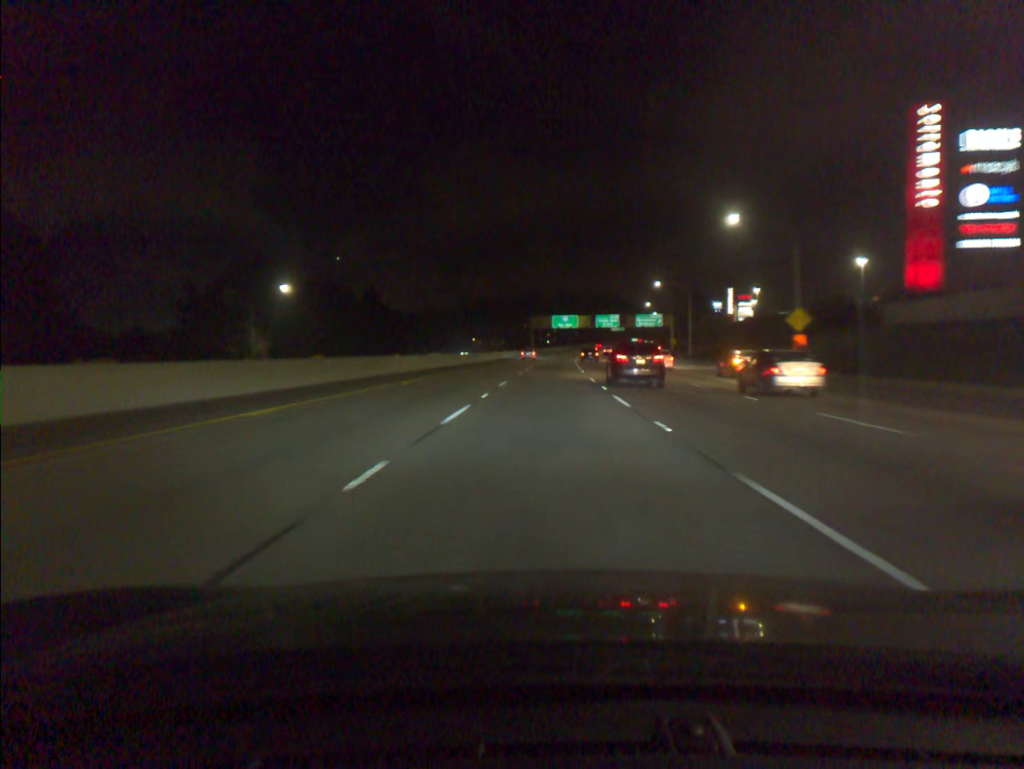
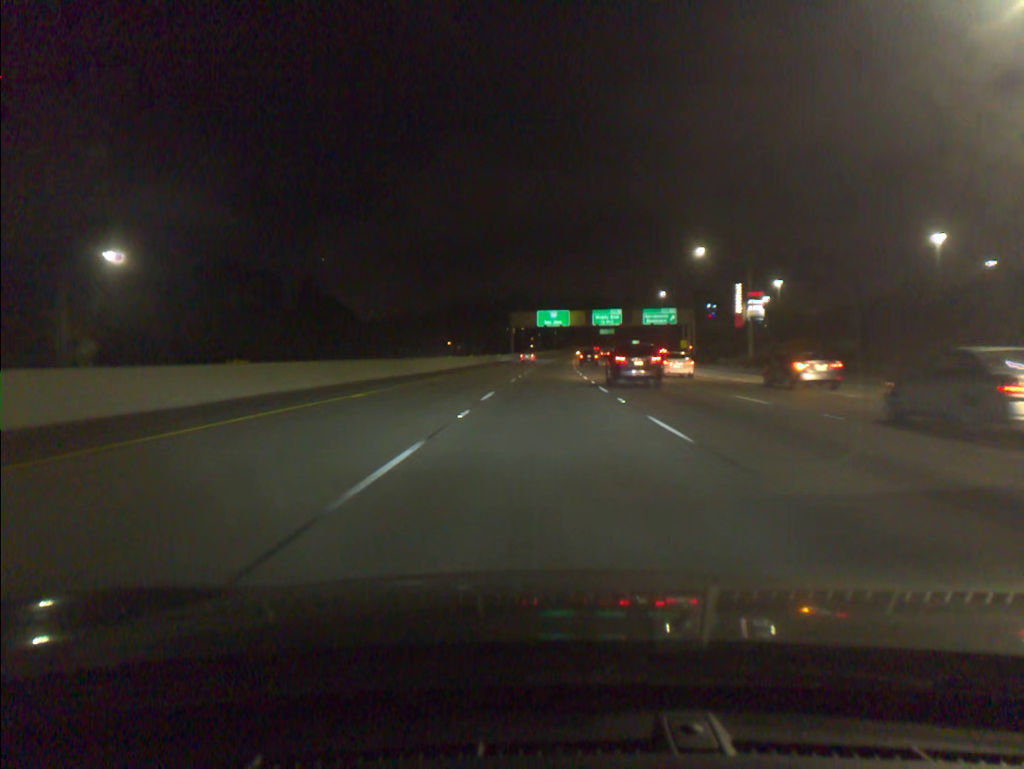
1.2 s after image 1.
(+0.4, +36.4) m; +1°
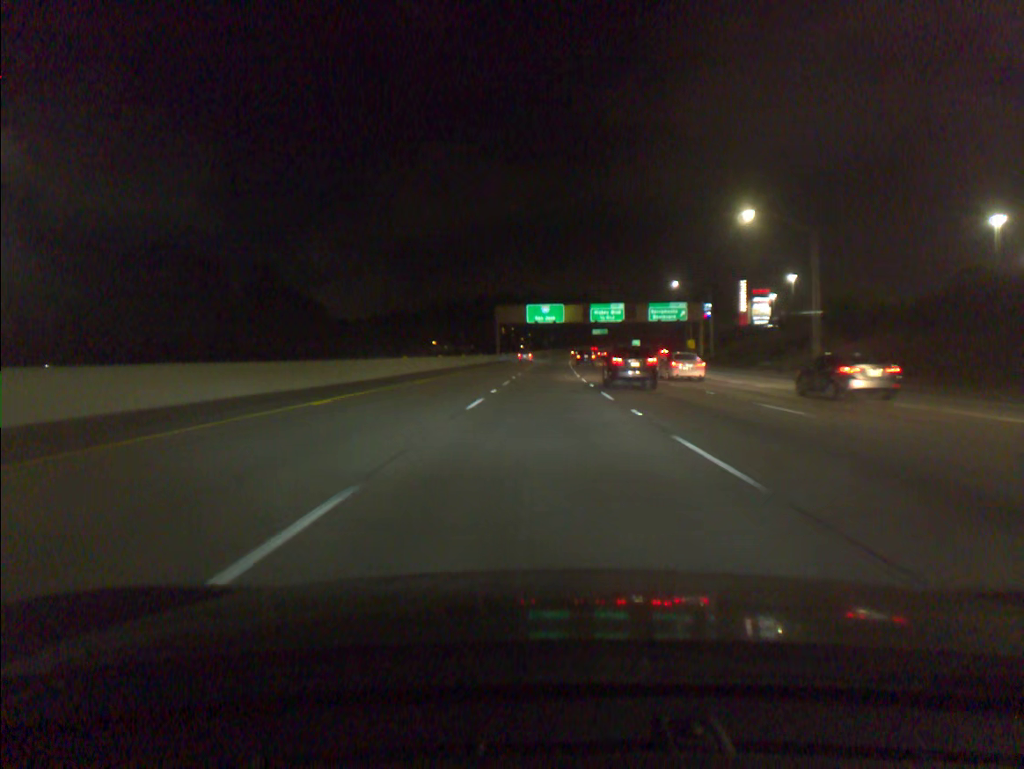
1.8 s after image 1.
(+0.1, +18.2) m; +1°
